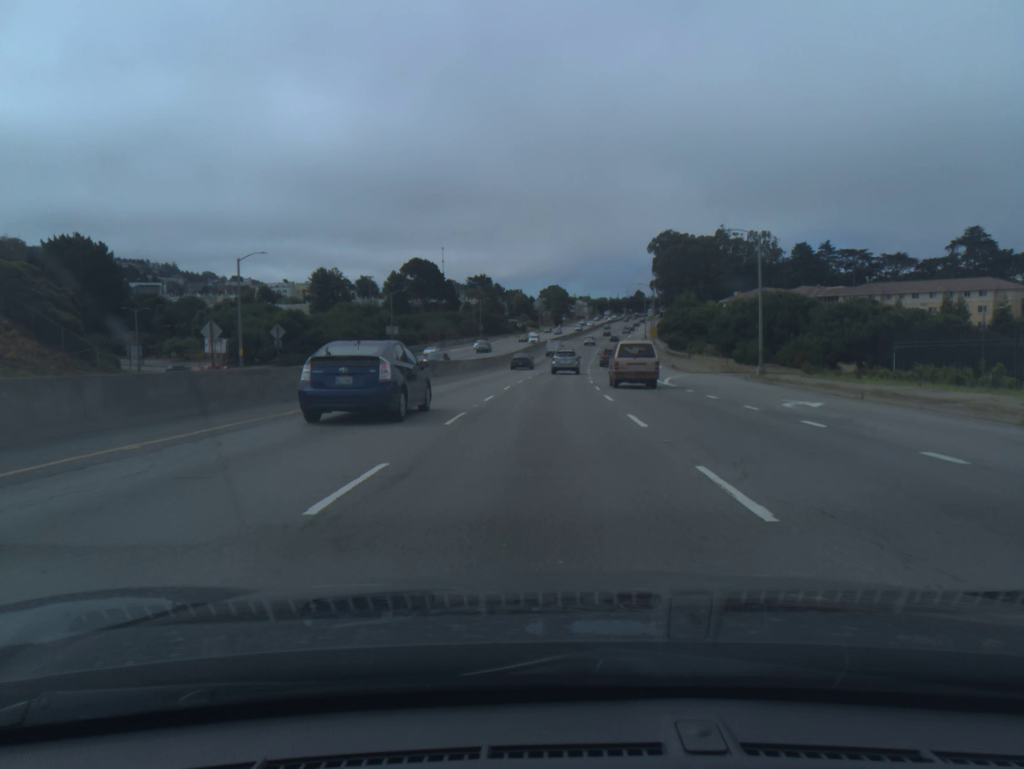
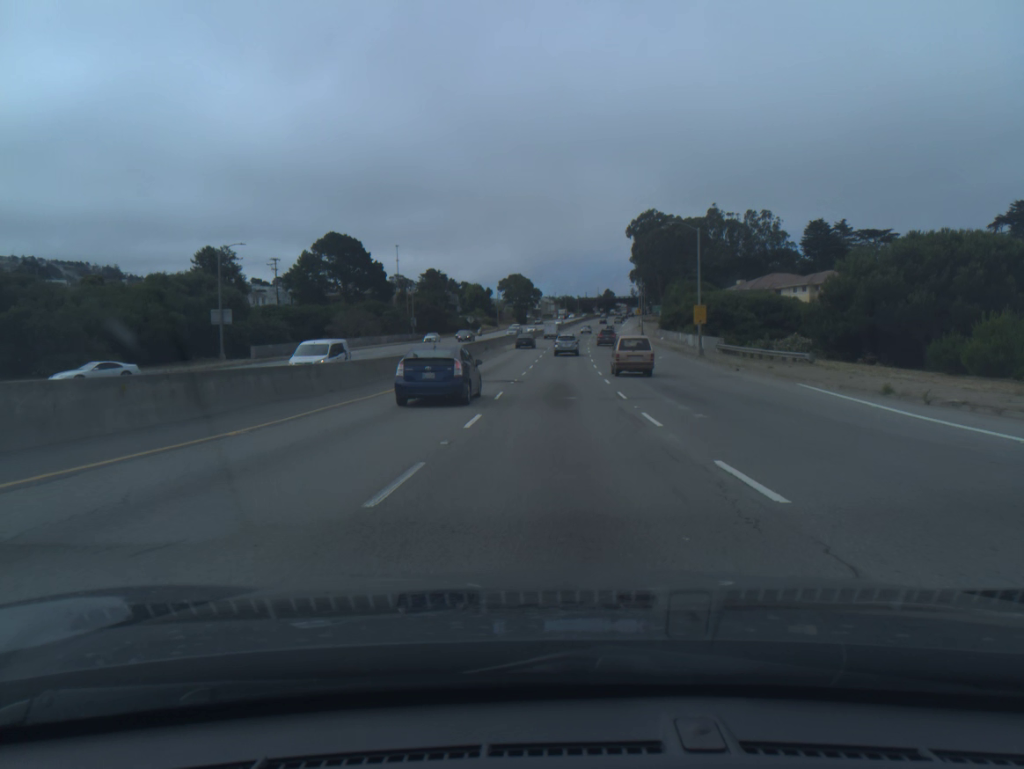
(+0.9, +51.3) m; +3°
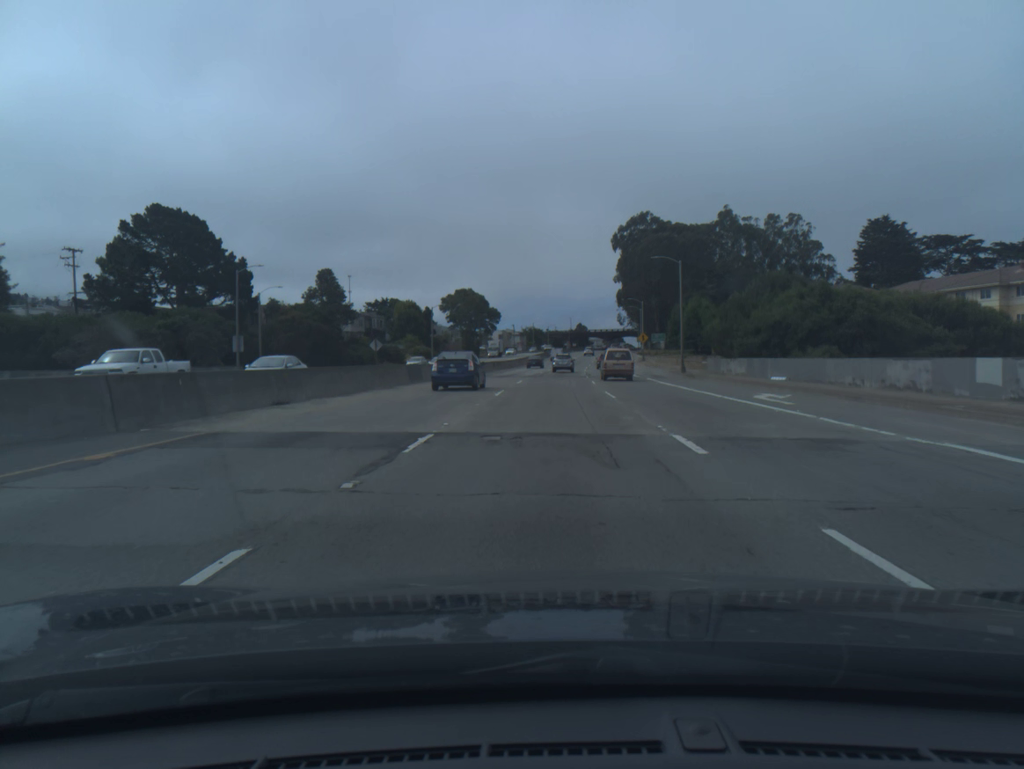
(+1.6, +62.8) m; +2°
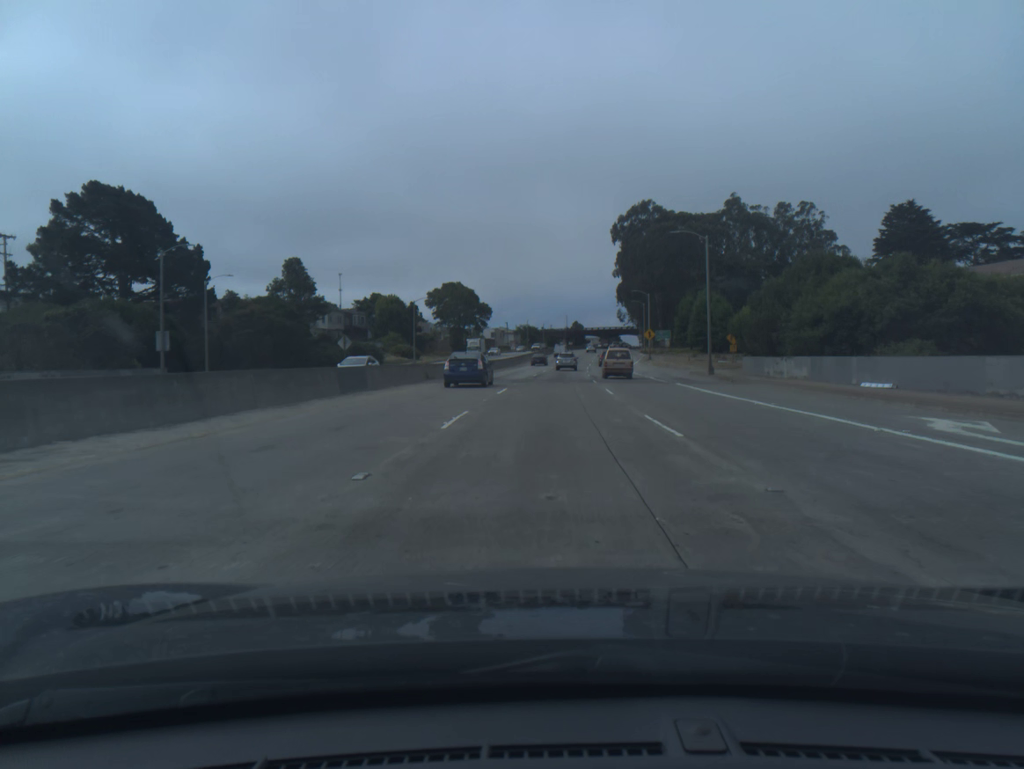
(0.0, +12.4) m; 0°
